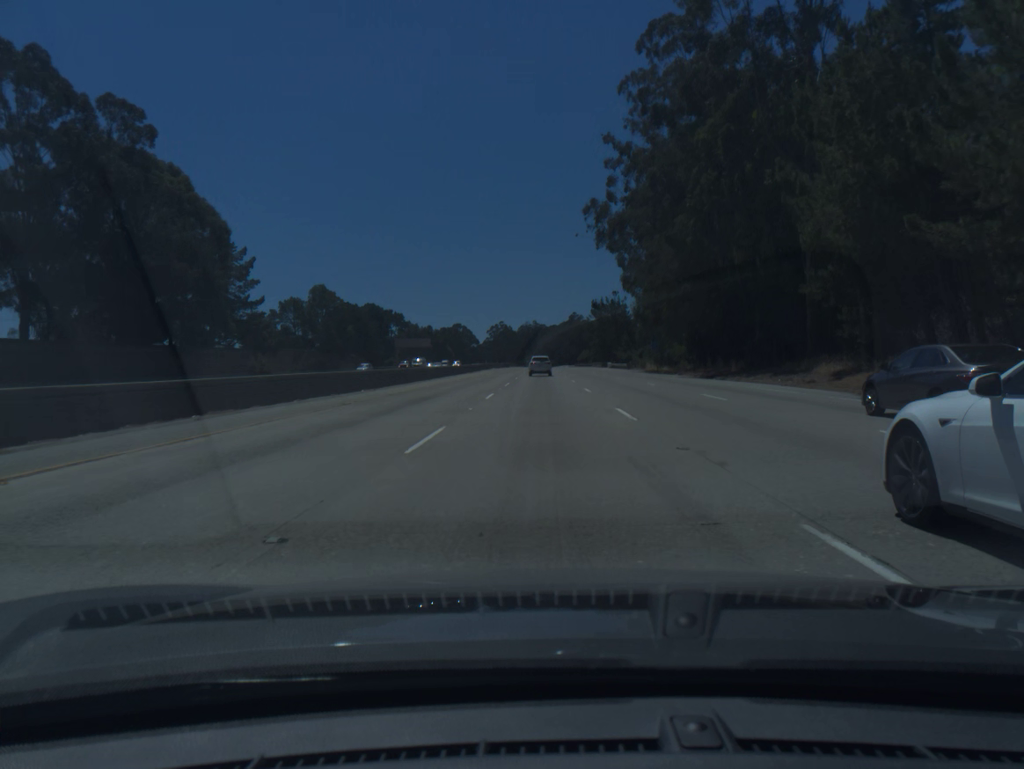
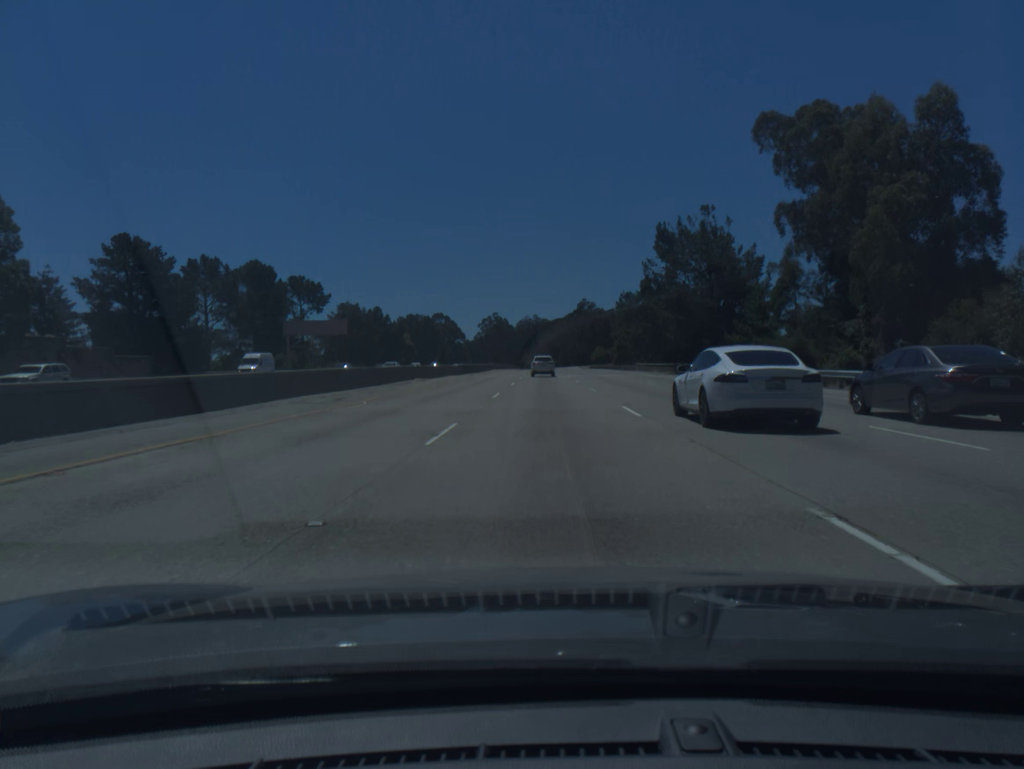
(-0.4, +87.0) m; 0°
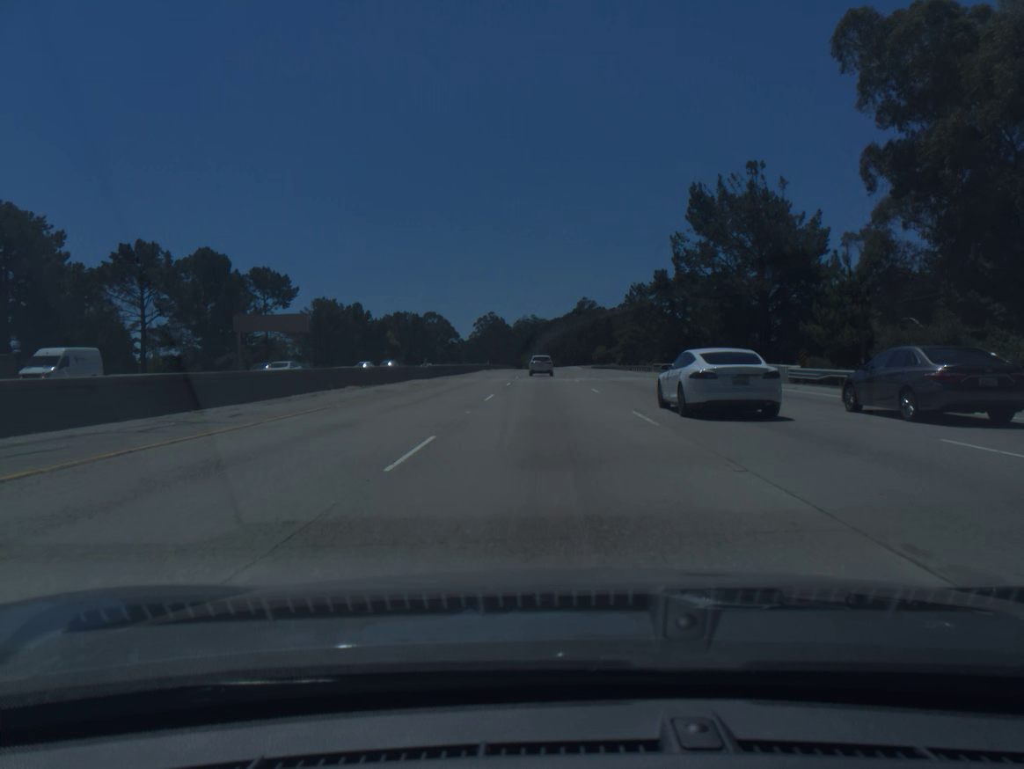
(0.0, +17.2) m; 0°
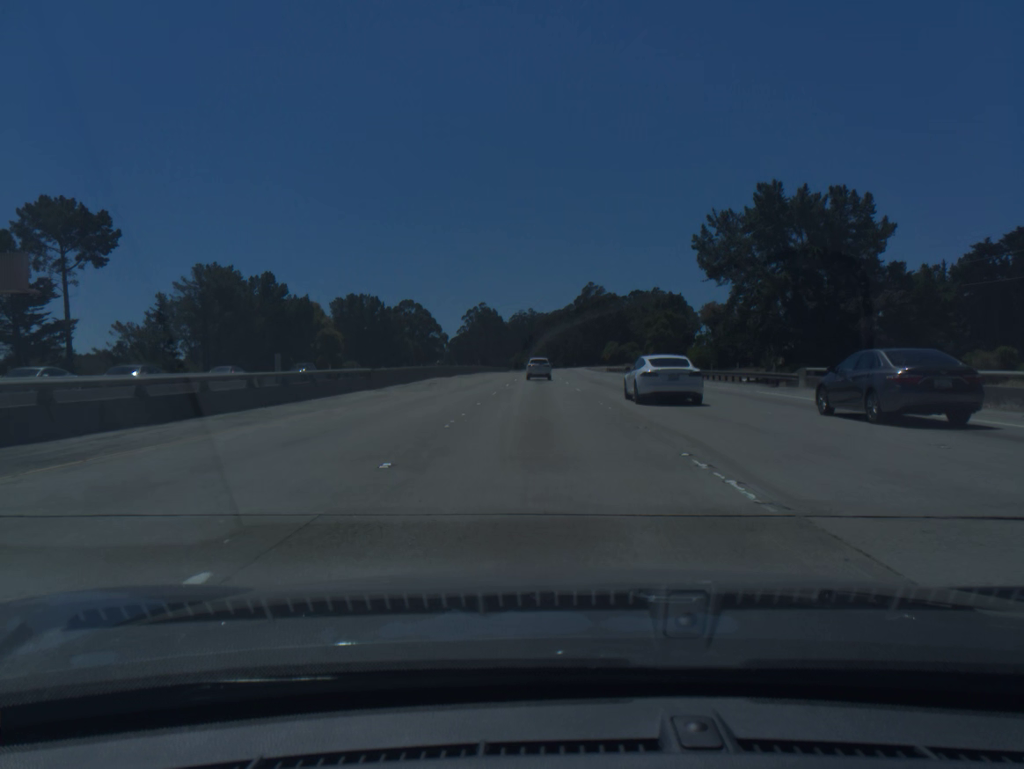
(+0.1, +51.3) m; 0°
